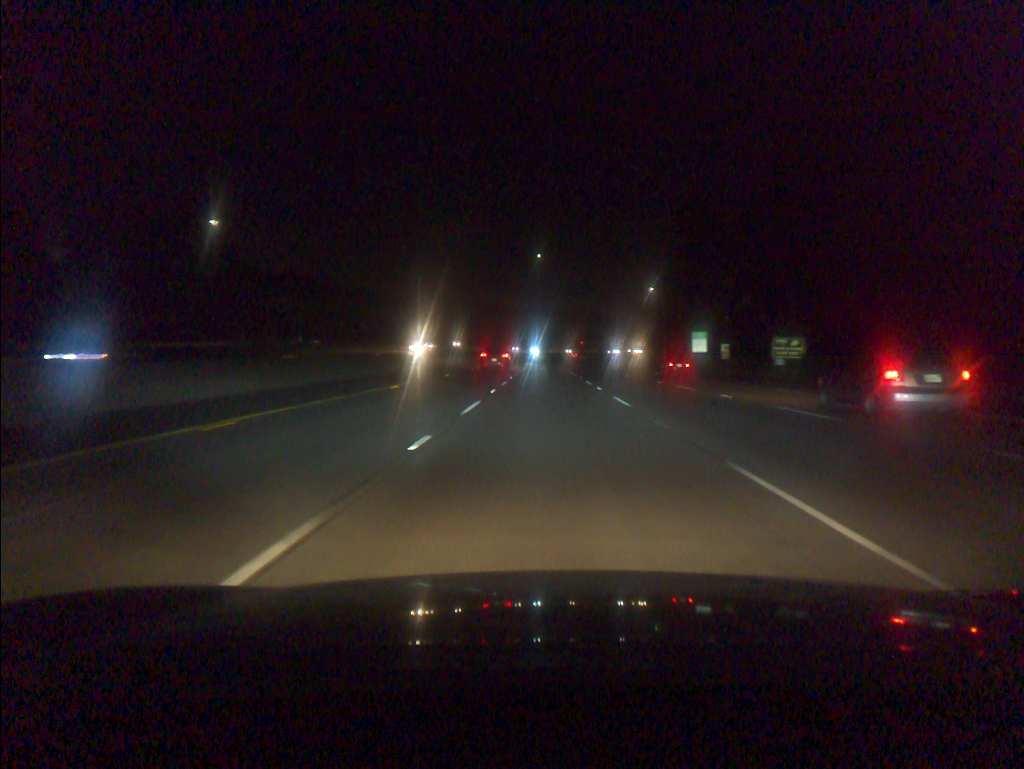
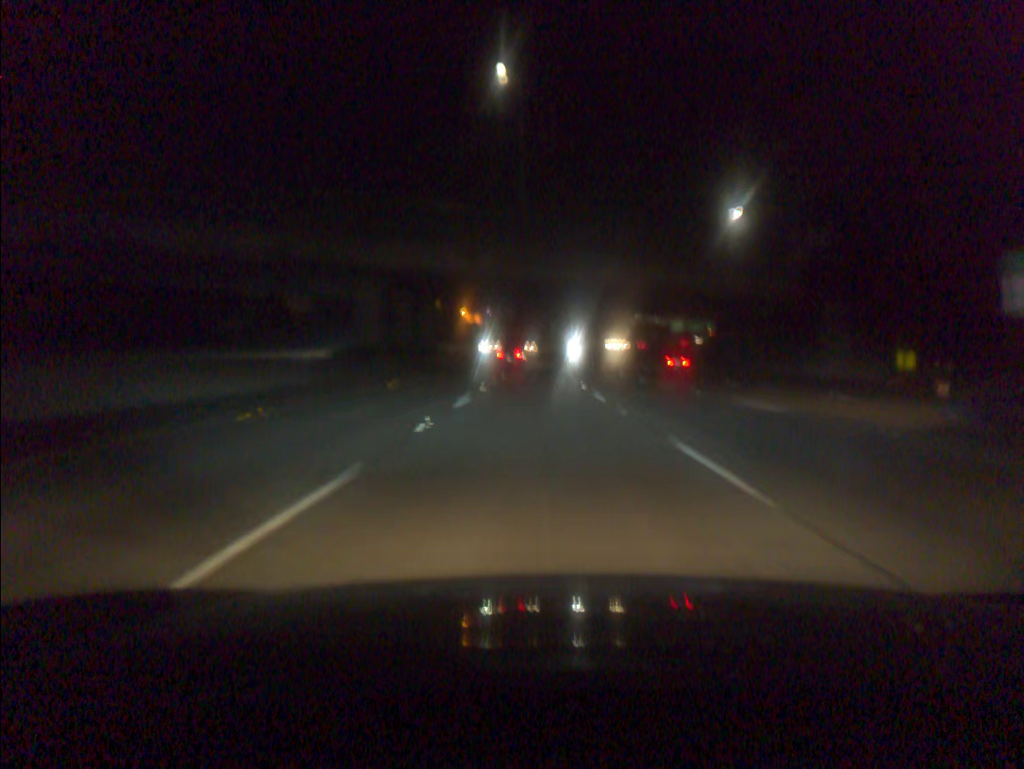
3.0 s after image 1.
(+0.6, +85.3) m; +1°
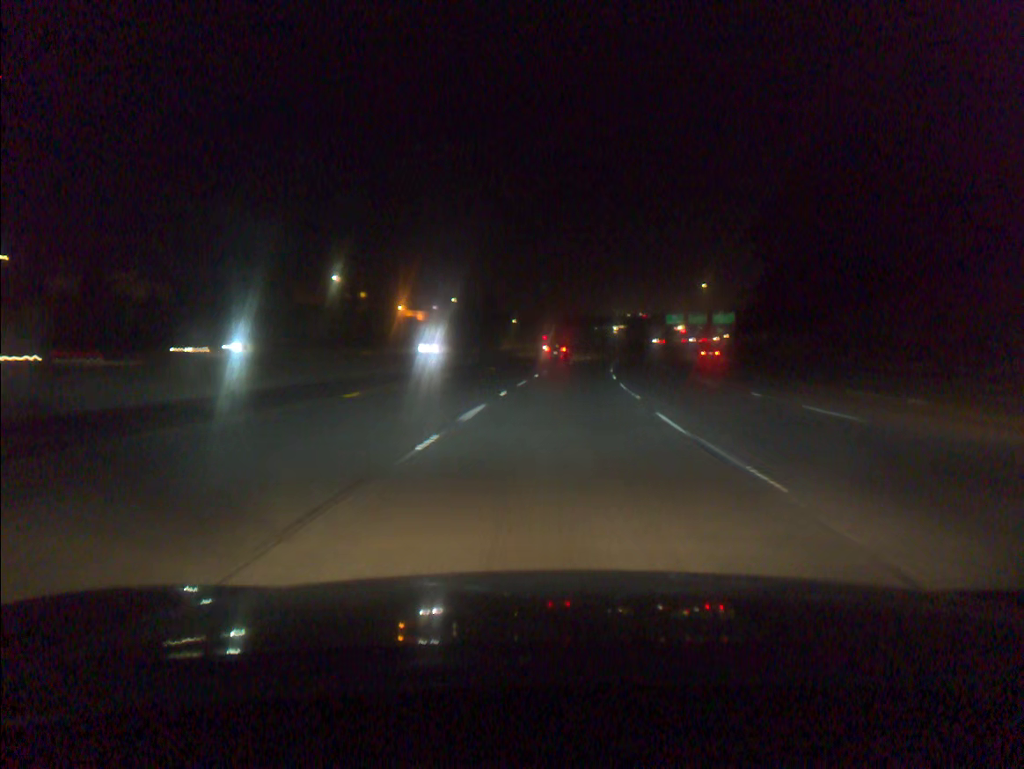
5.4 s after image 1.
(+0.6, +67.9) m; +3°
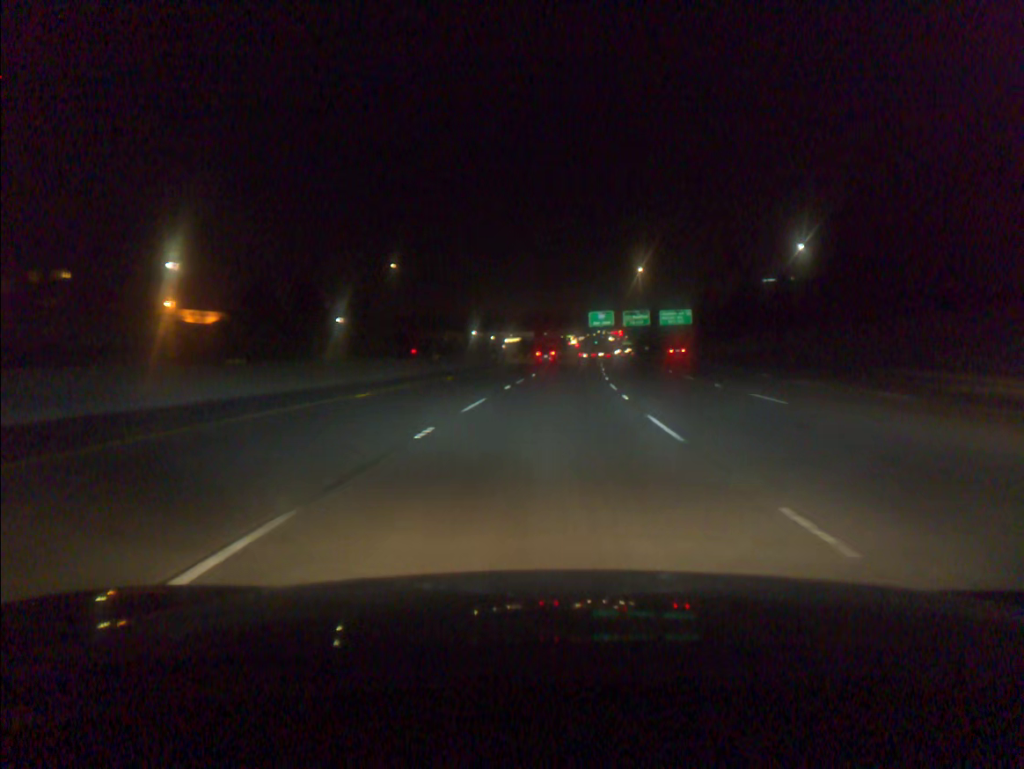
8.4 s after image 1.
(+6.8, +84.0) m; +8°
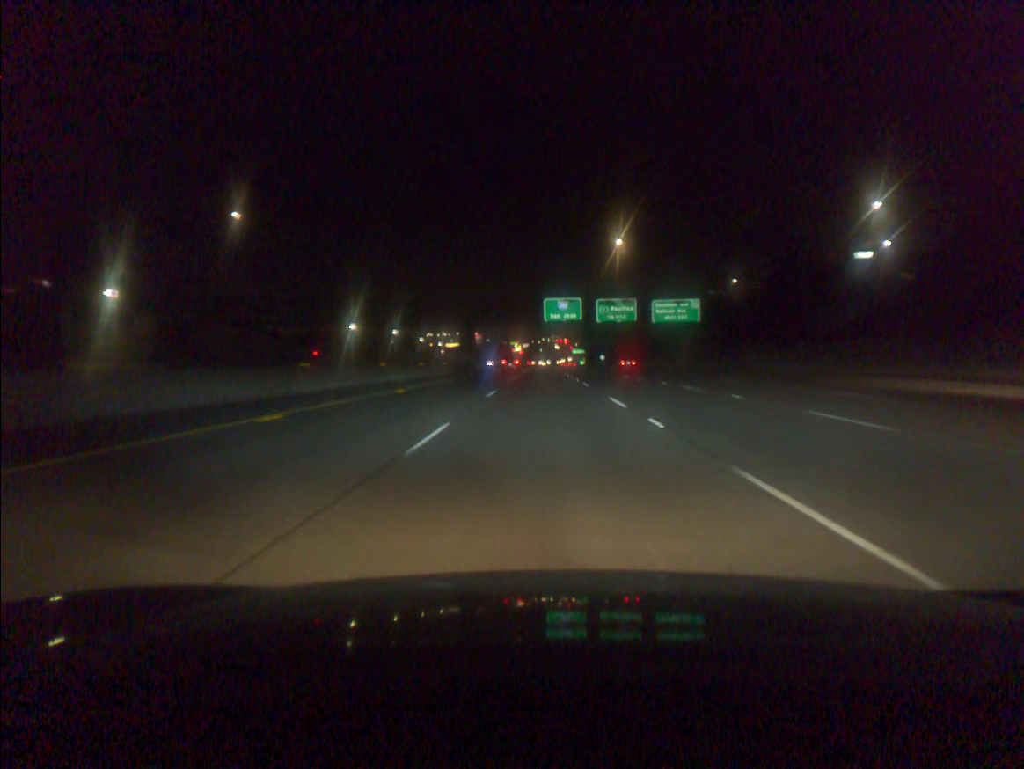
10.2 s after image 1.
(+1.9, +50.5) m; +4°
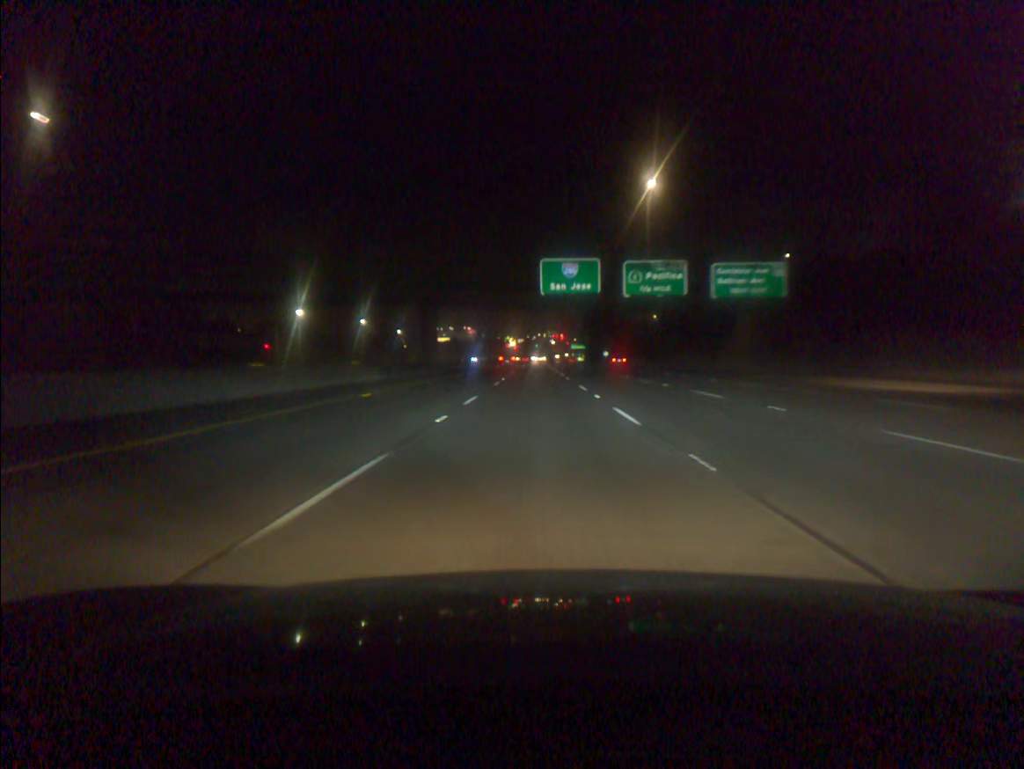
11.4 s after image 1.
(+0.2, +33.7) m; 0°
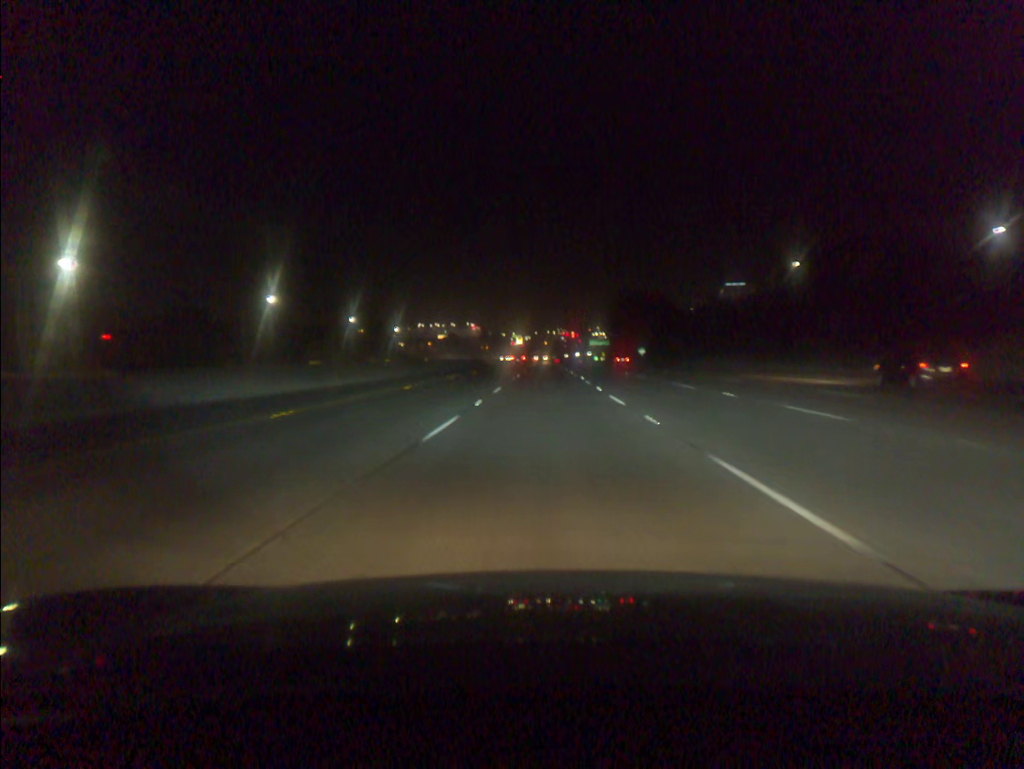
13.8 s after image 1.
(-0.5, +67.6) m; -1°
